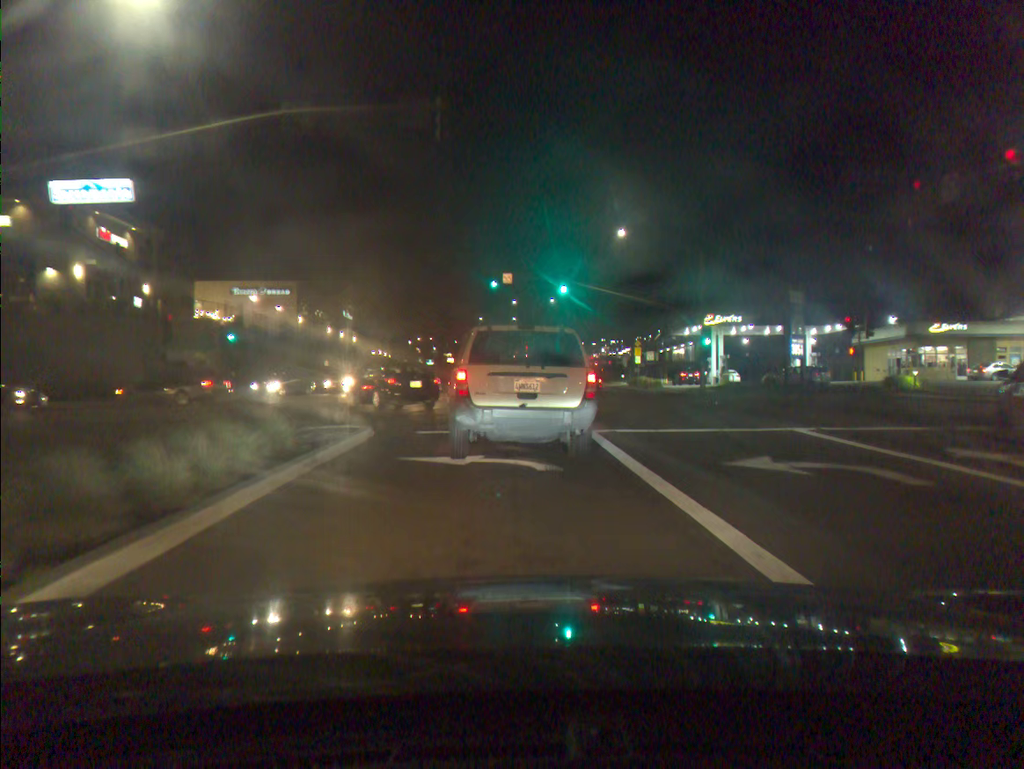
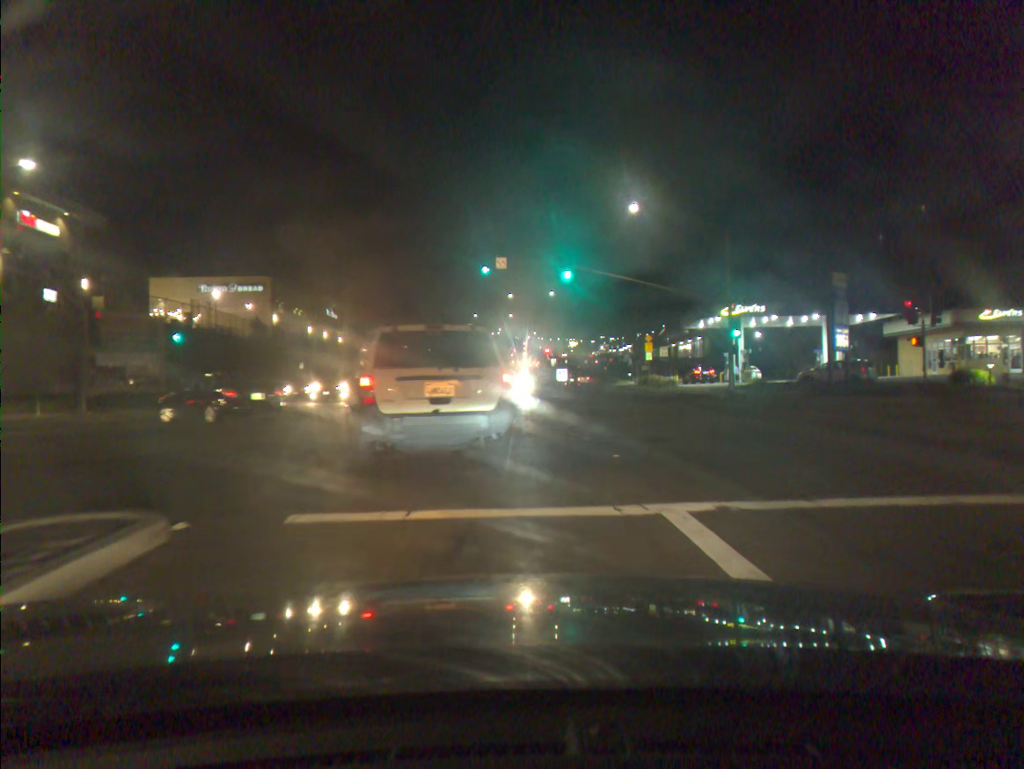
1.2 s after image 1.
(+0.1, +7.7) m; 0°
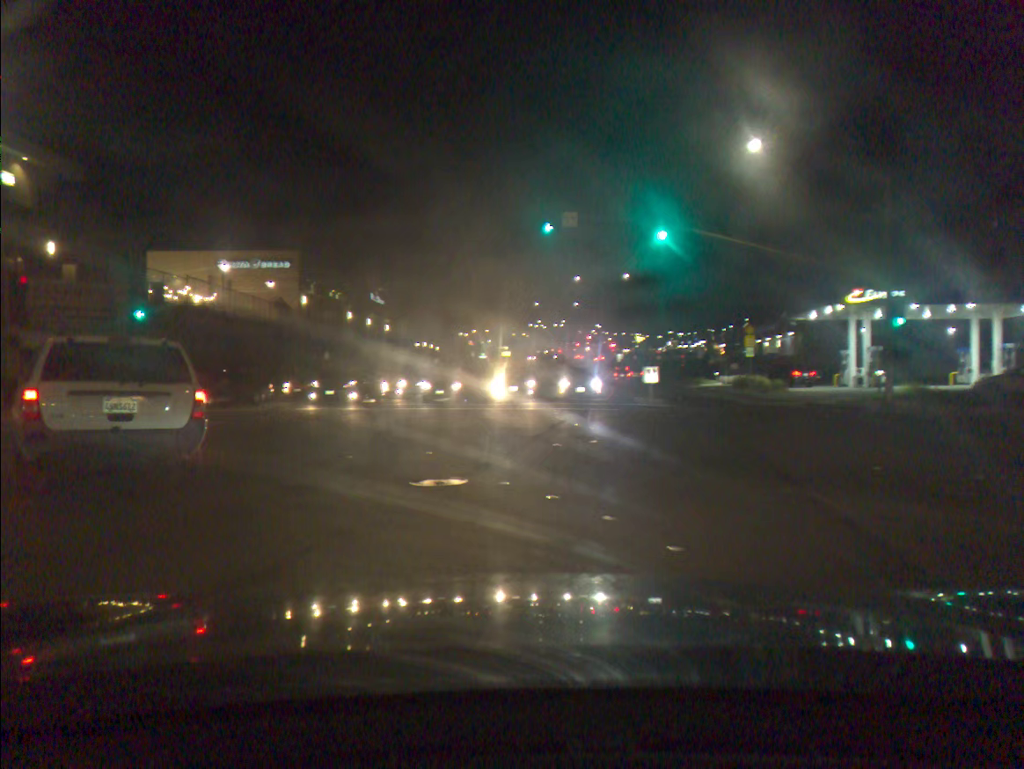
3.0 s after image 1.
(-0.4, +11.6) m; -6°
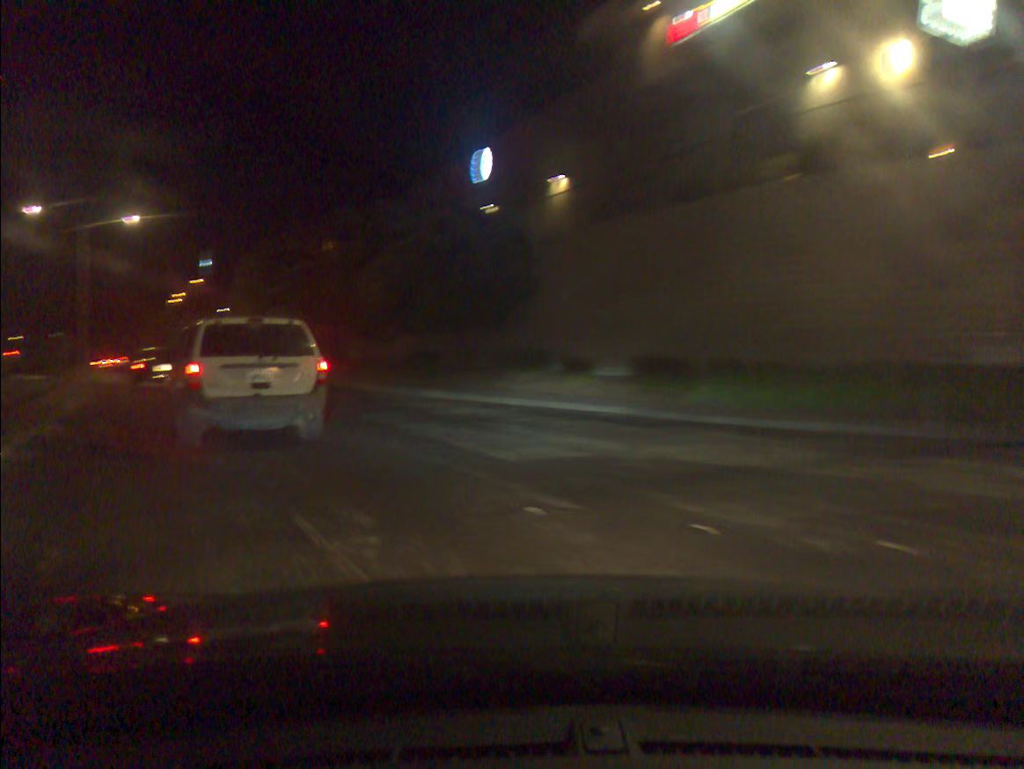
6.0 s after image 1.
(-11.5, +16.7) m; -65°
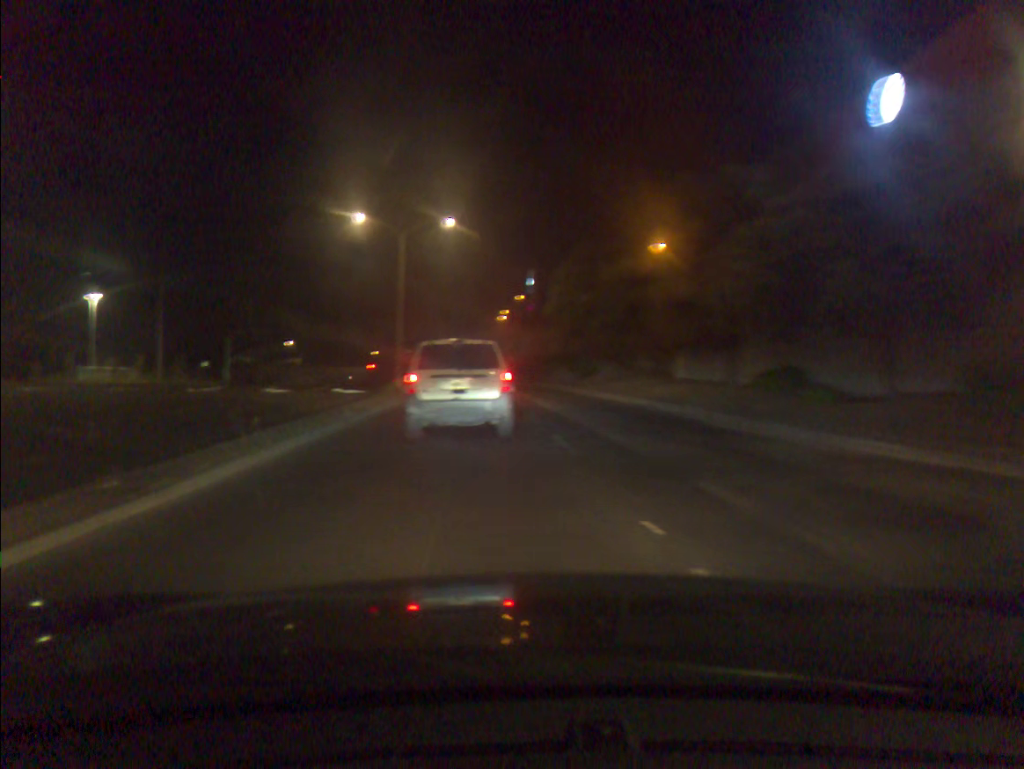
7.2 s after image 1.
(-2.0, +9.4) m; -20°
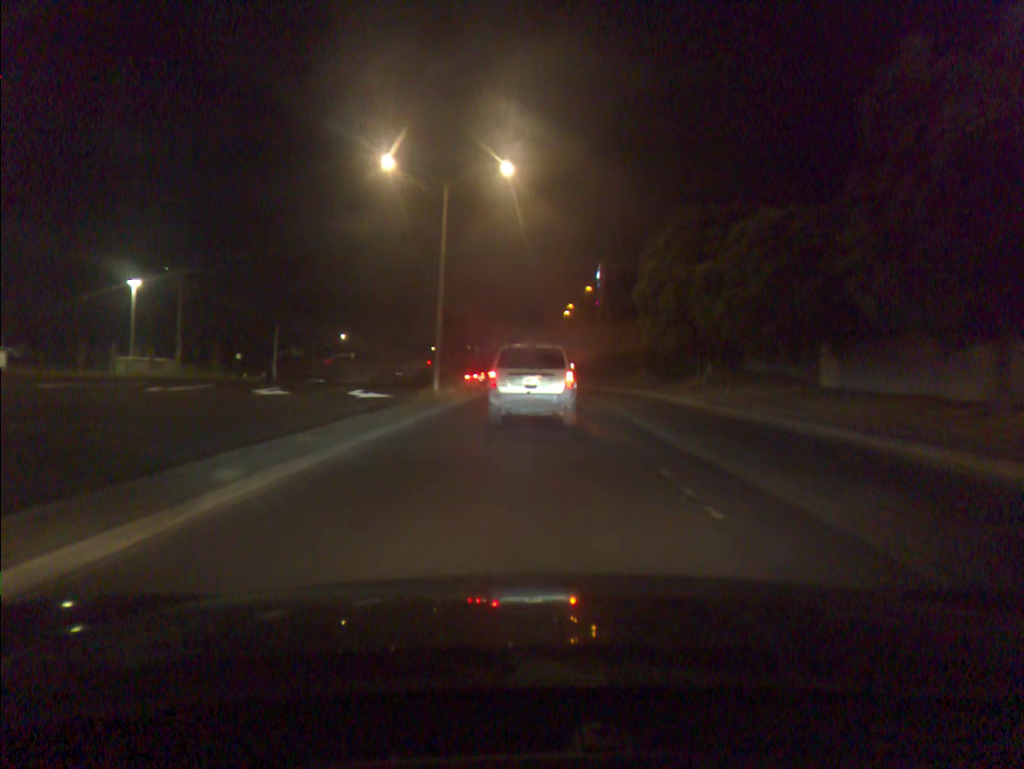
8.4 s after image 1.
(-0.3, +11.3) m; -3°
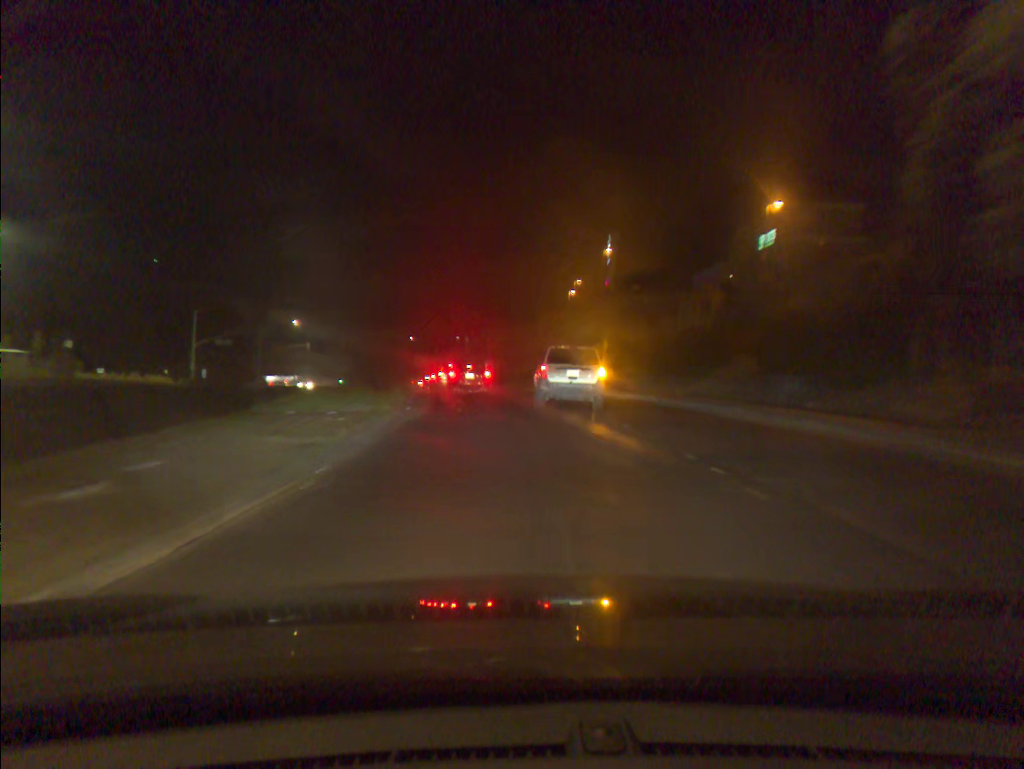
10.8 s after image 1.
(+0.3, +28.2) m; 0°
